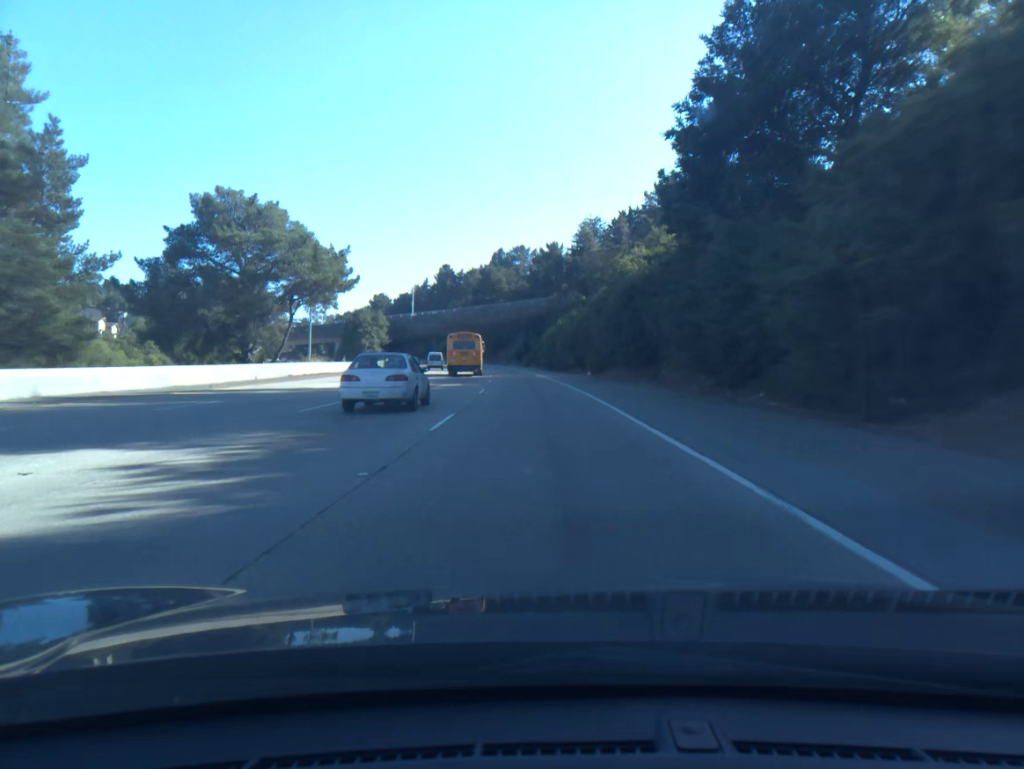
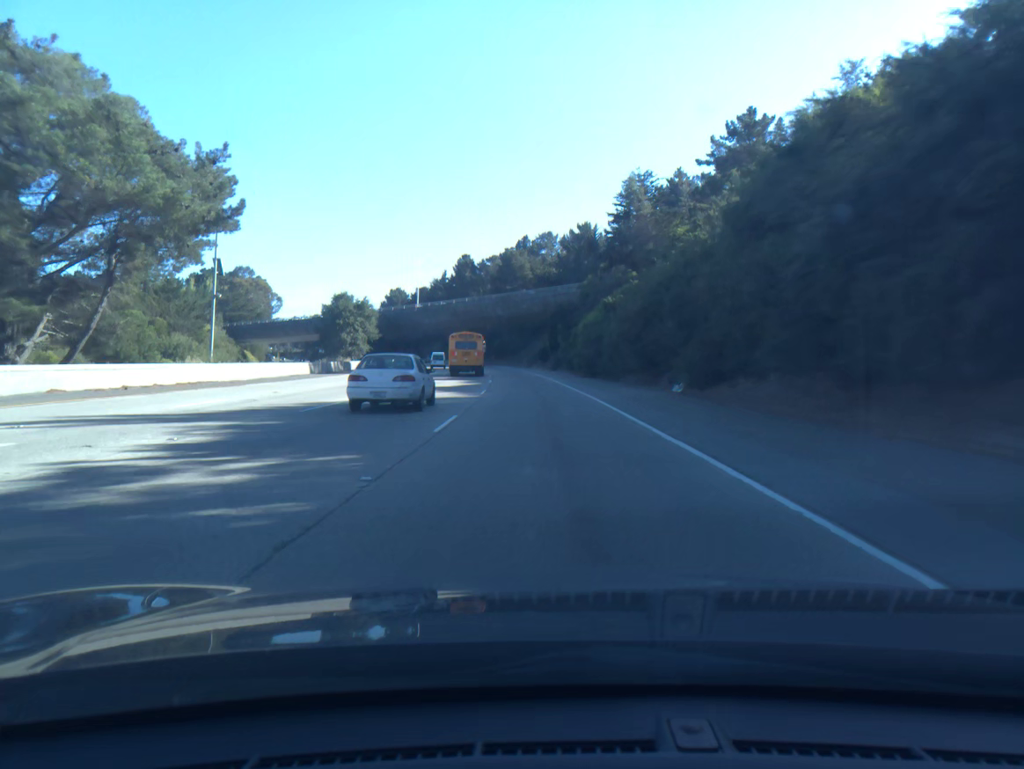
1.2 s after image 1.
(-0.4, +29.7) m; -2°
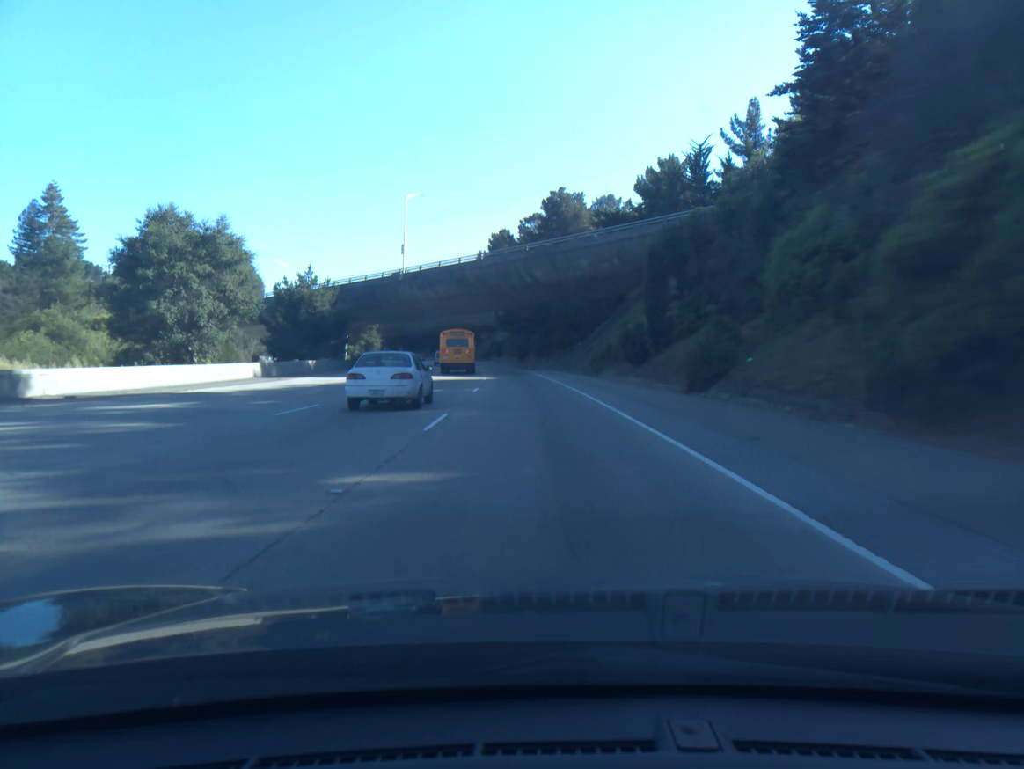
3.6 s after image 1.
(-1.8, +59.3) m; -4°
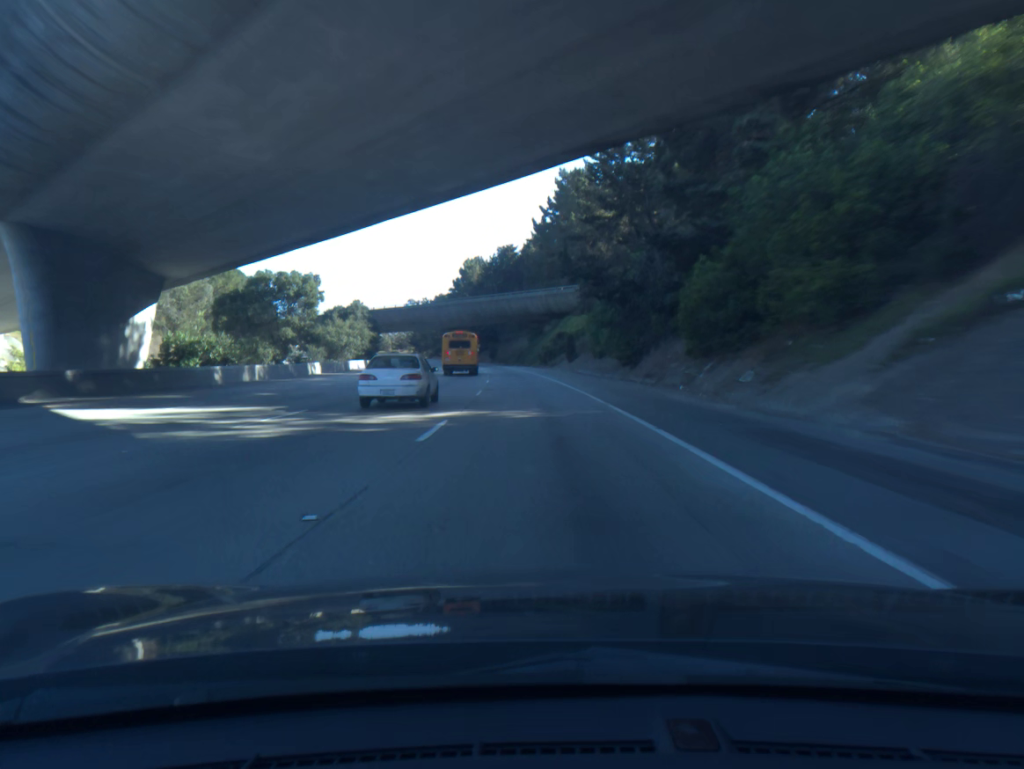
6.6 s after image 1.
(-3.6, +73.9) m; -5°
